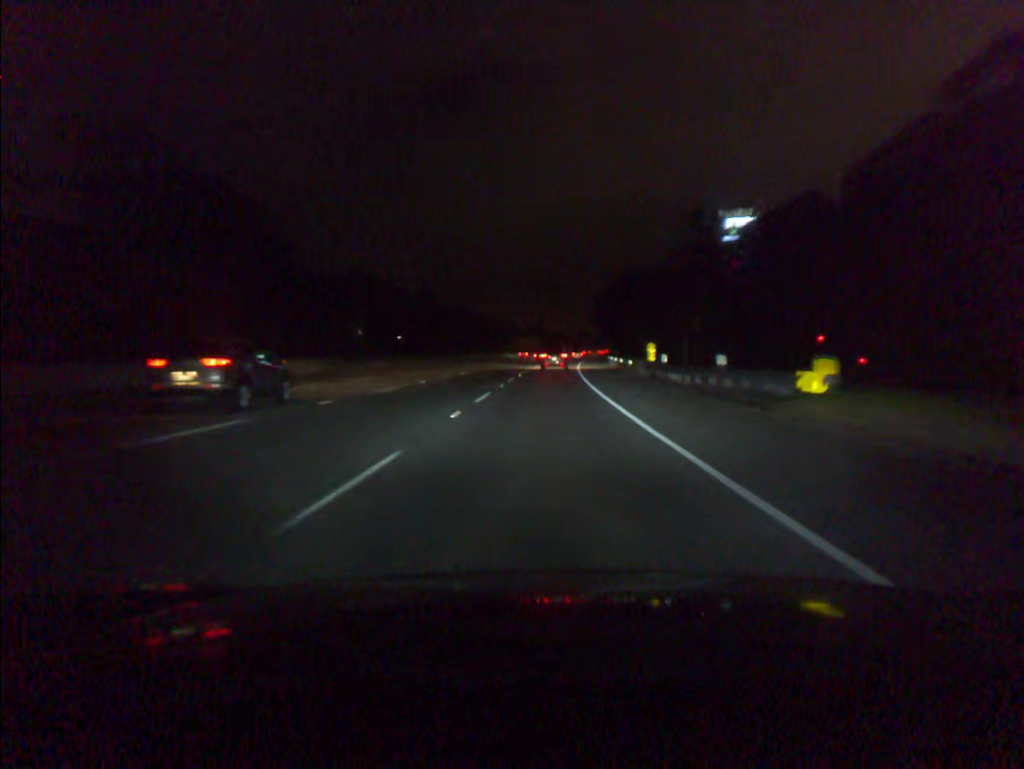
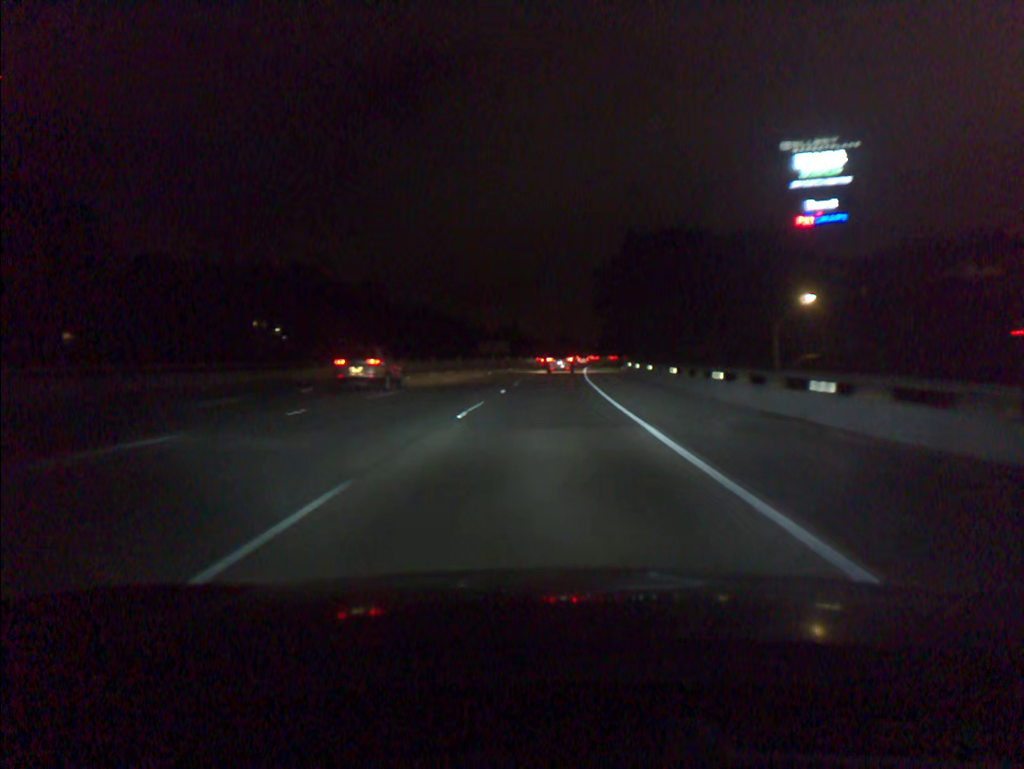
(+0.7, +45.8) m; +2°
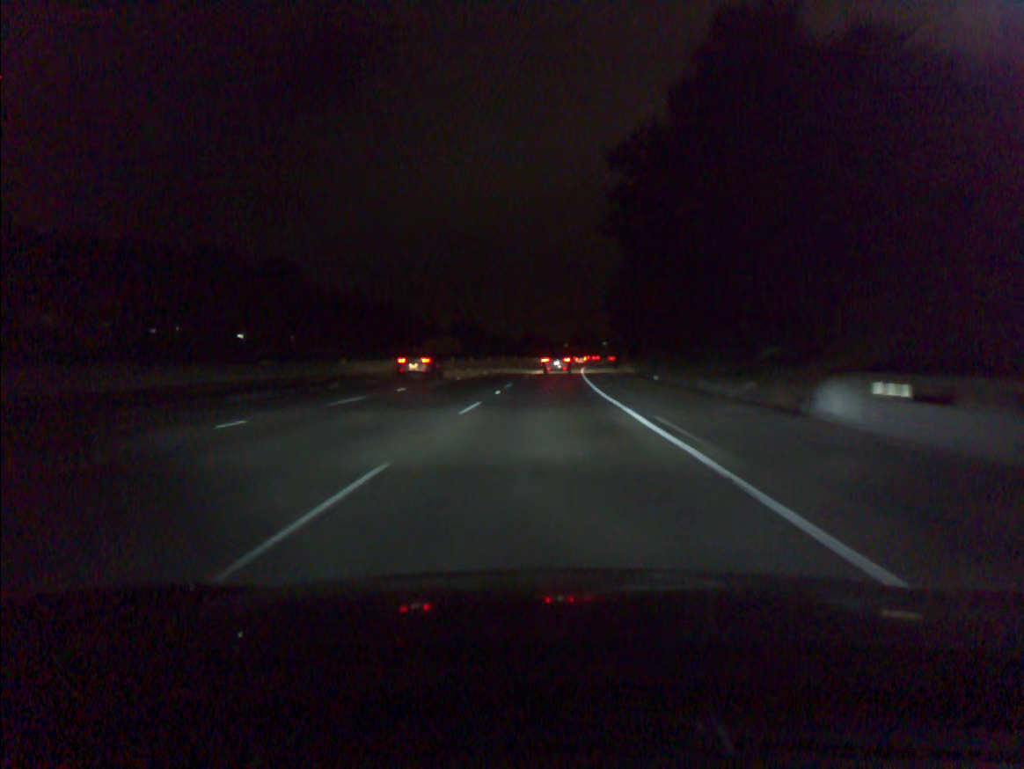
(+0.9, +45.8) m; +2°
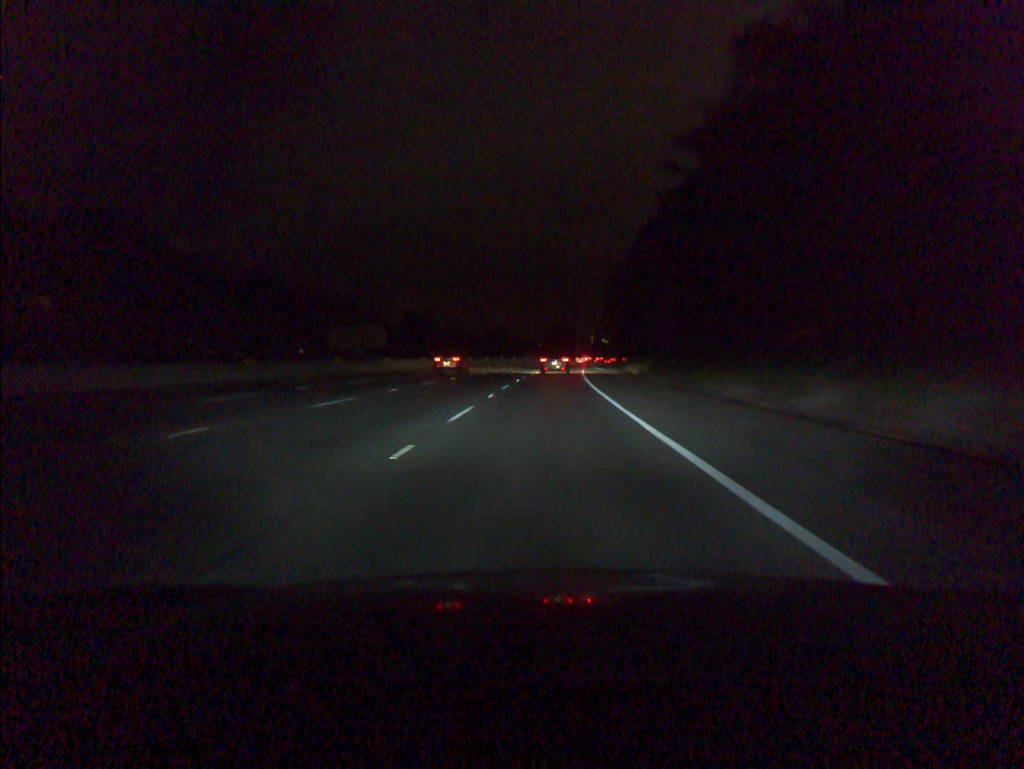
(+0.8, +45.5) m; +2°
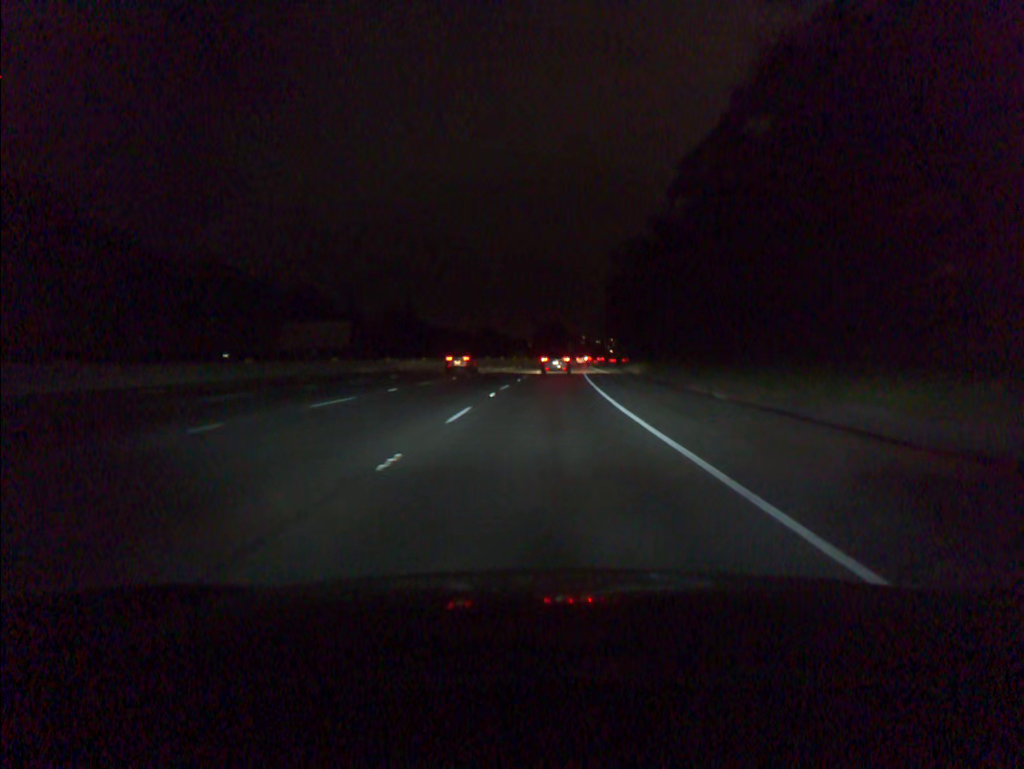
(+0.1, +15.0) m; +1°
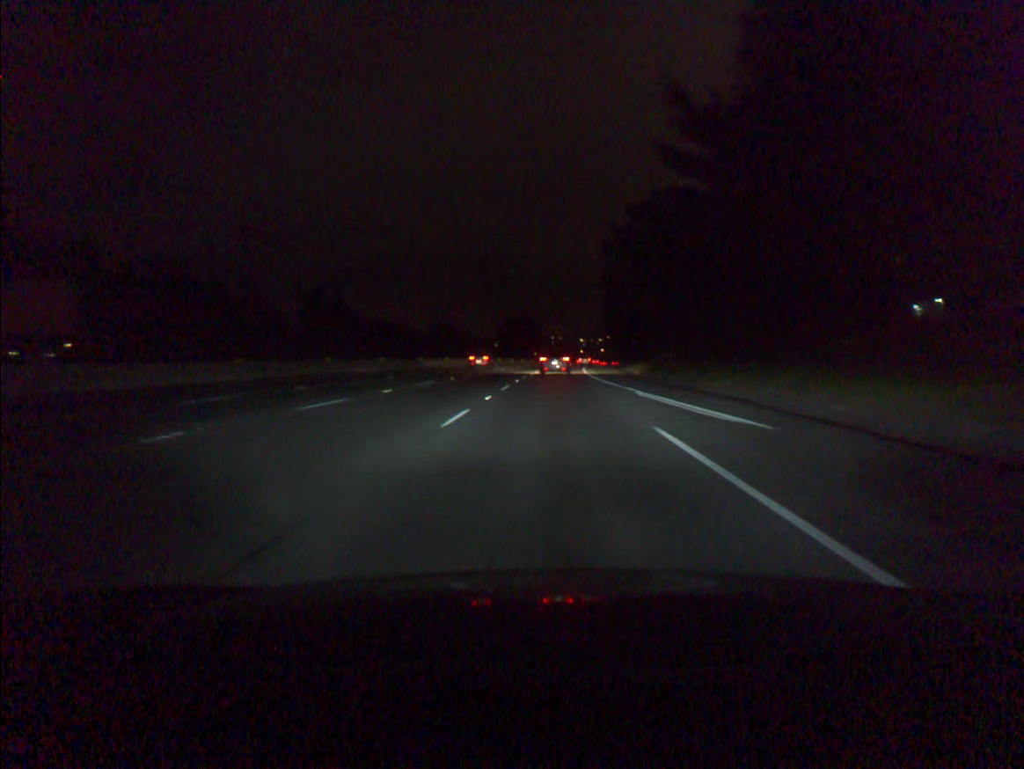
(+0.8, +44.5) m; +2°
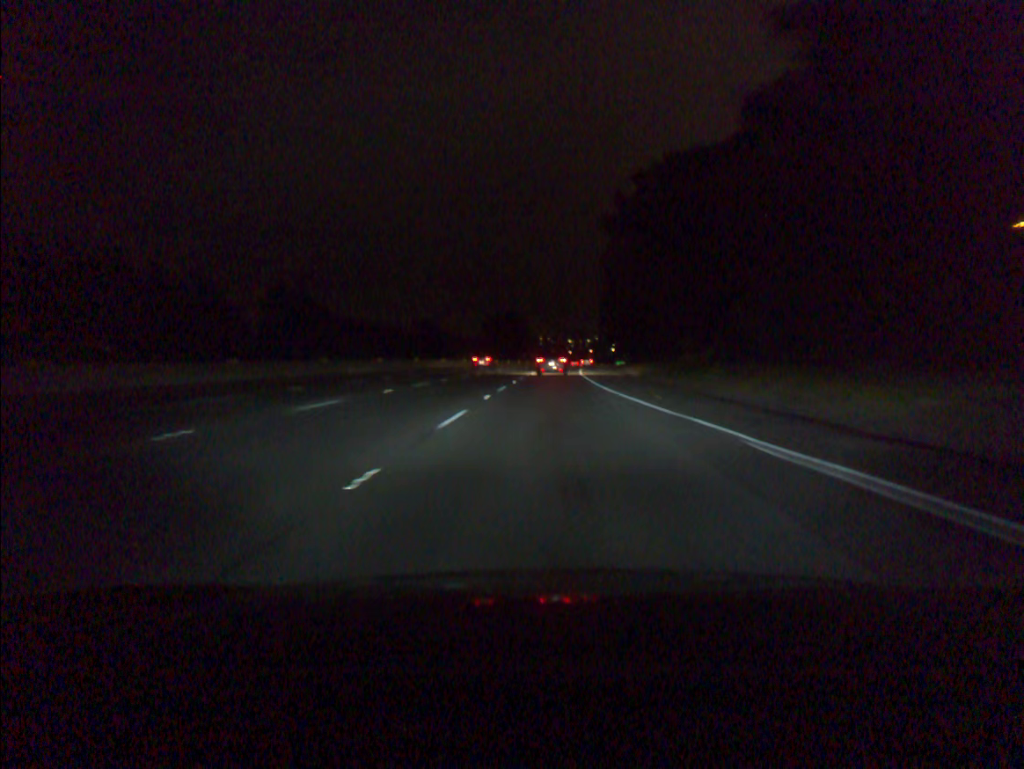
(+0.1, +14.6) m; +1°
